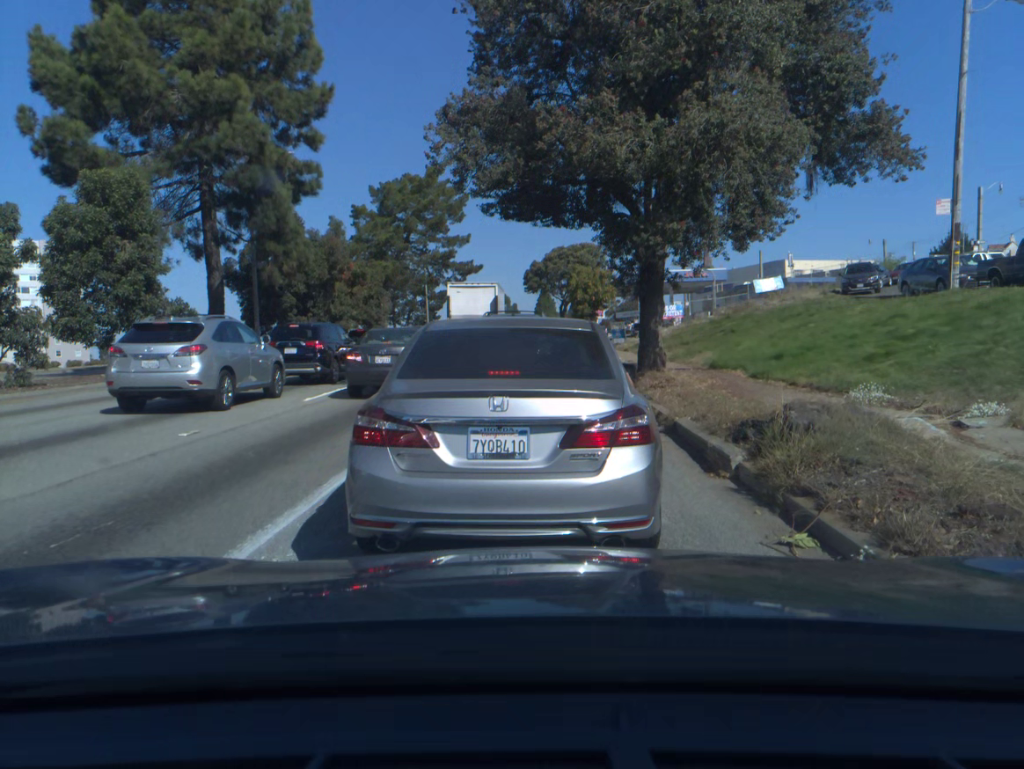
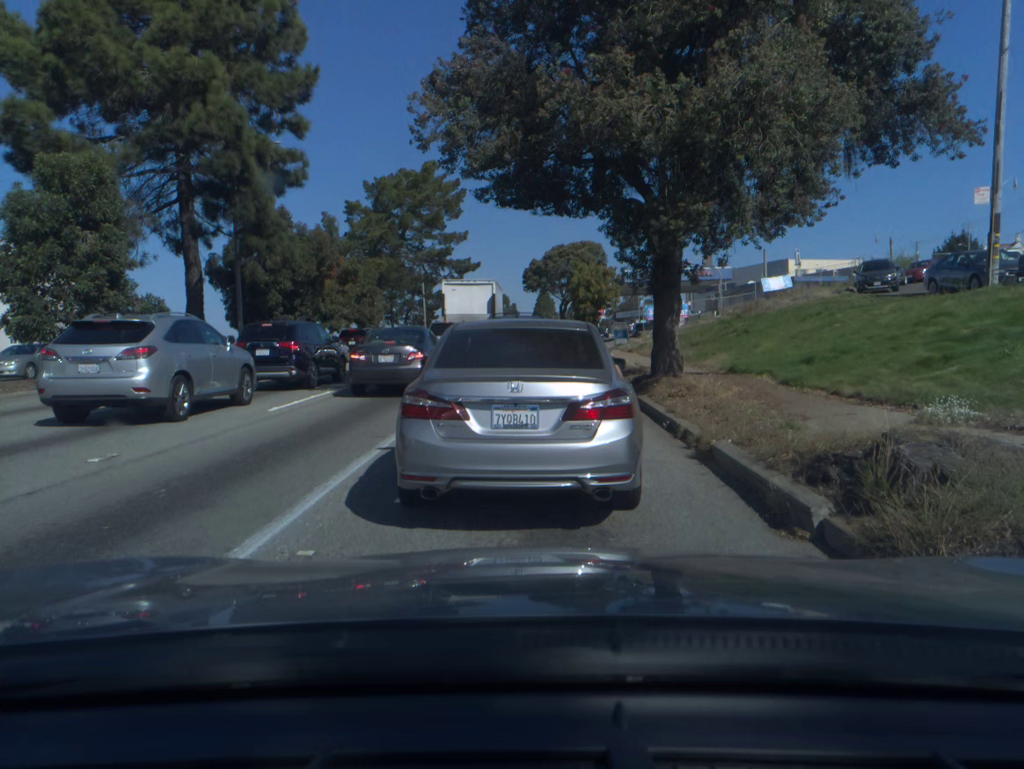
(0.0, +2.2) m; 0°
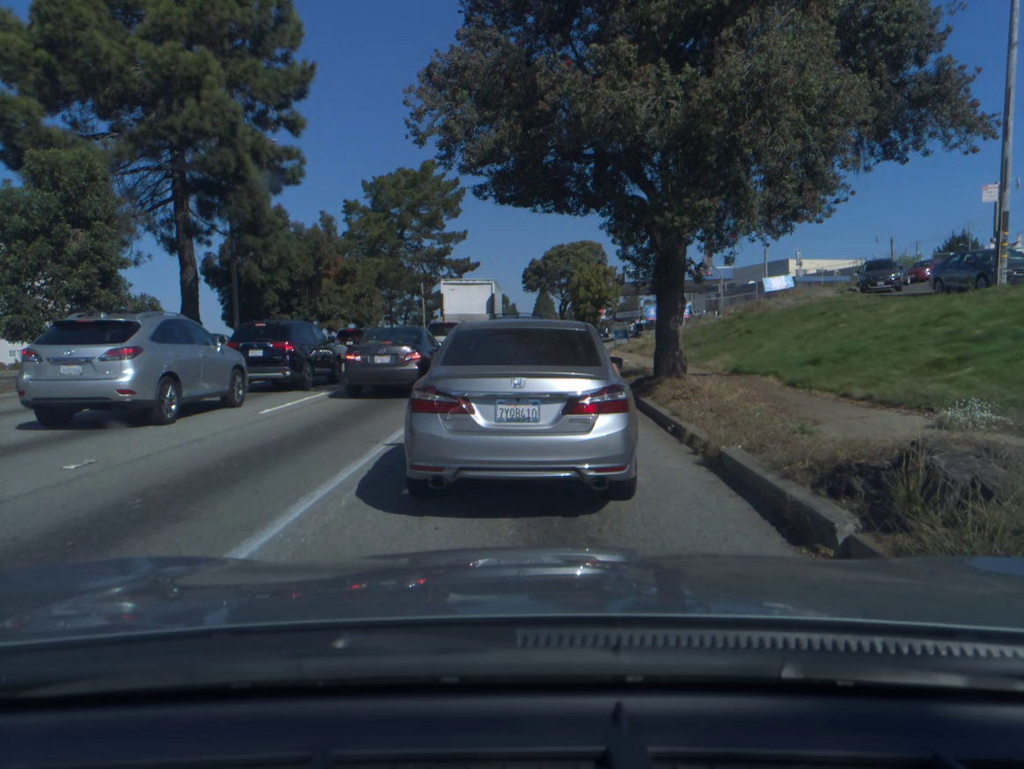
(0.0, +0.4) m; 0°
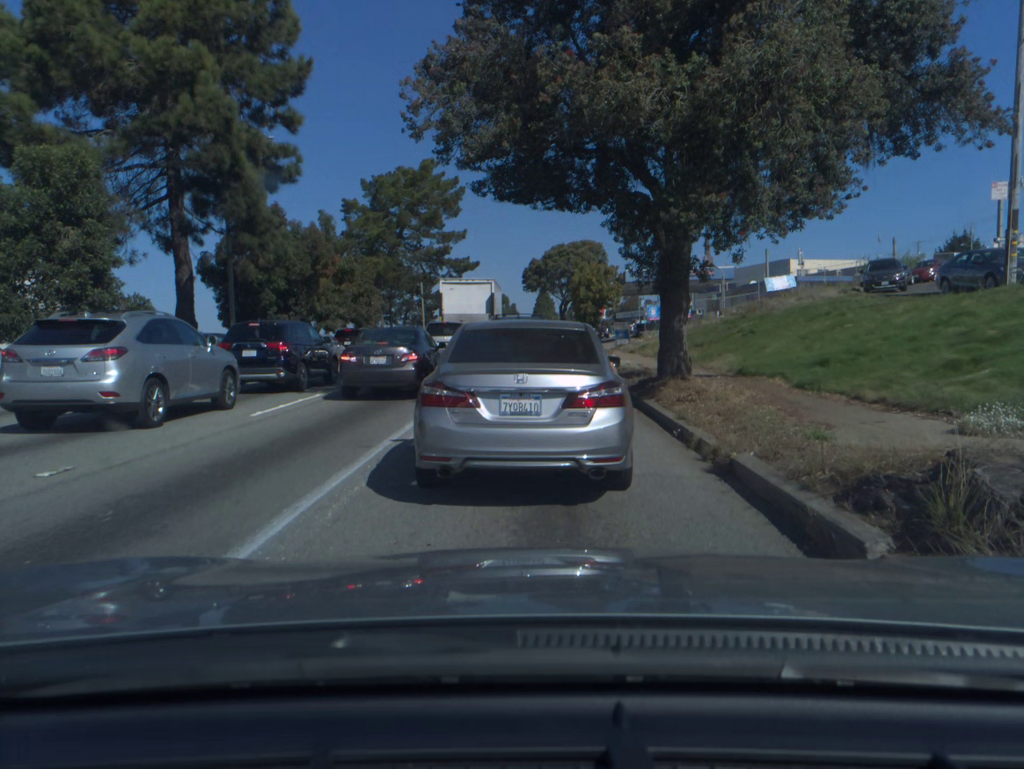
(0.0, +0.5) m; 0°
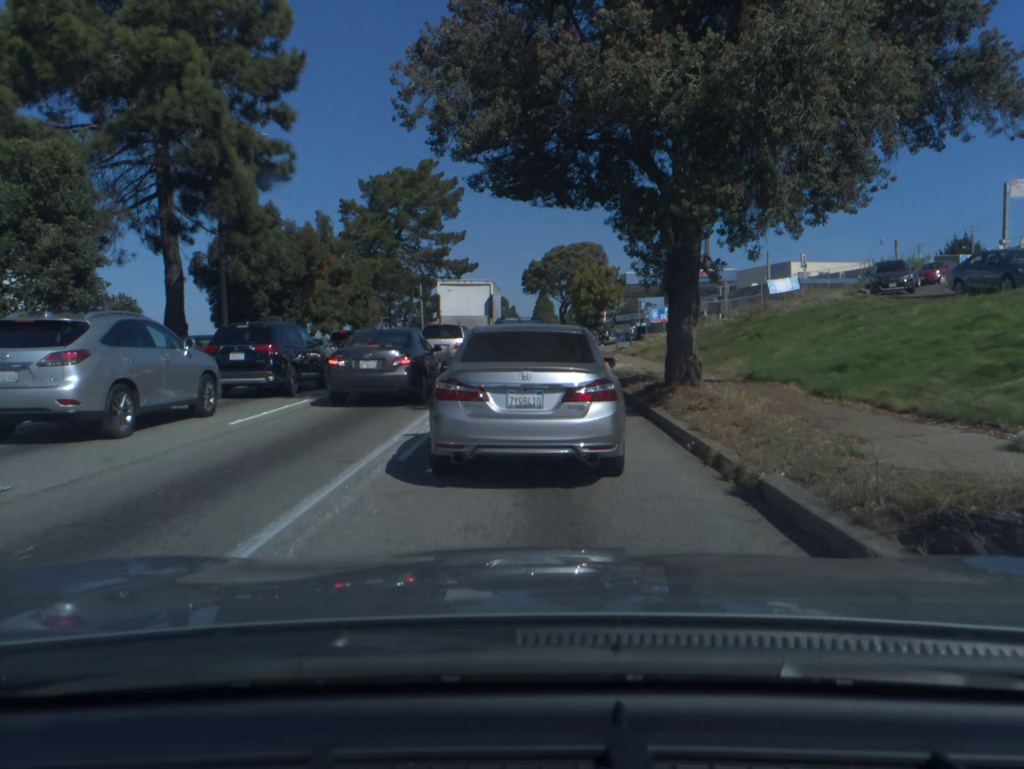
(0.0, +1.0) m; 0°
